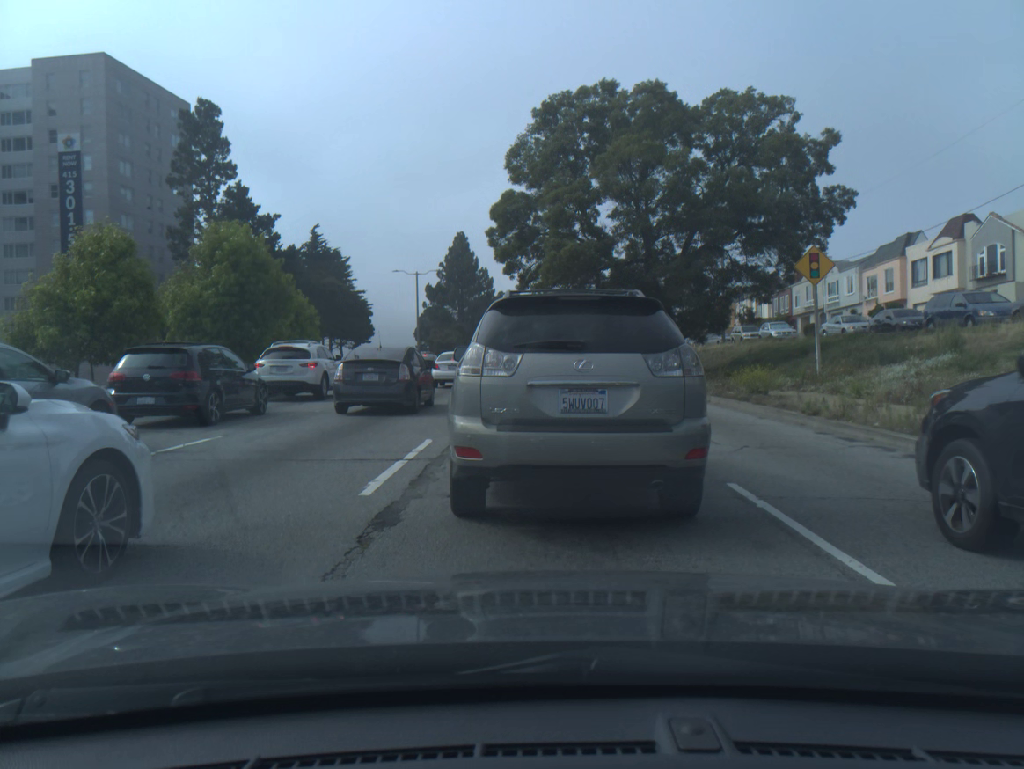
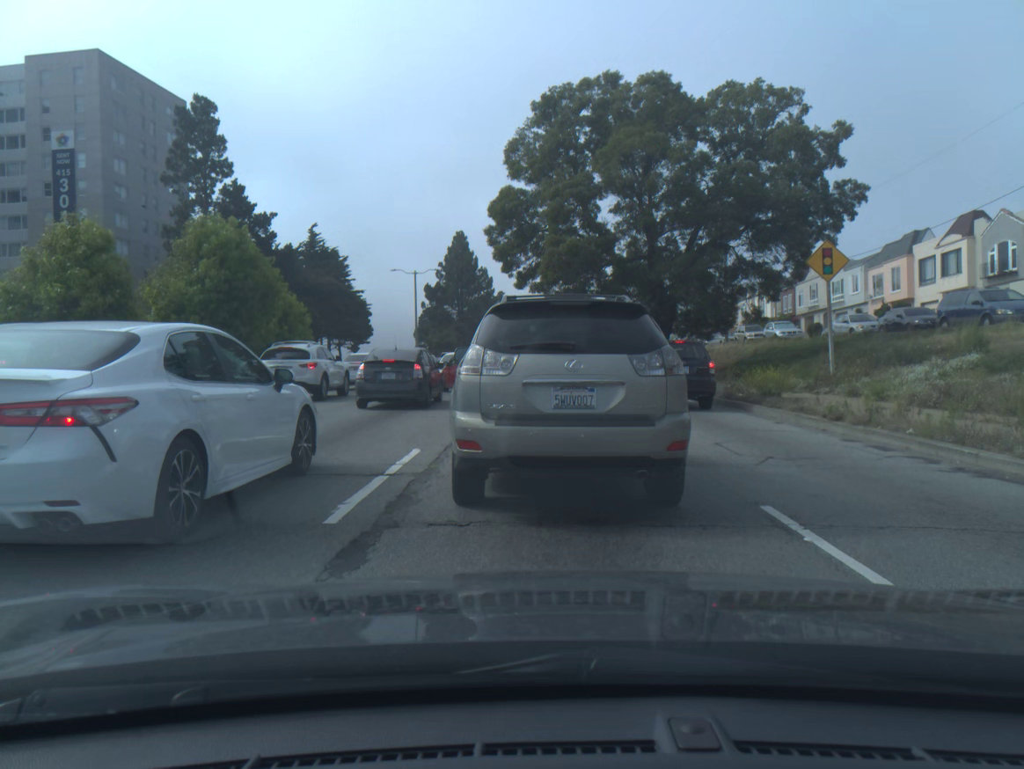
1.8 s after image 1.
(0.0, +1.1) m; 0°
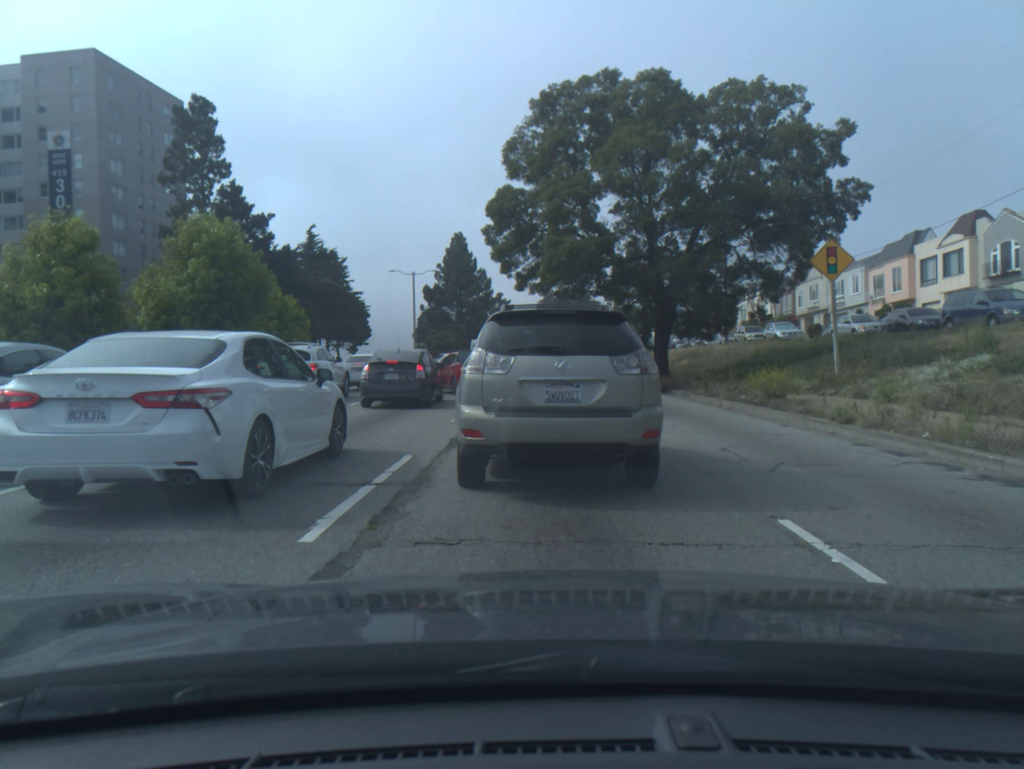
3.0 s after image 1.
(0.0, +0.5) m; 0°
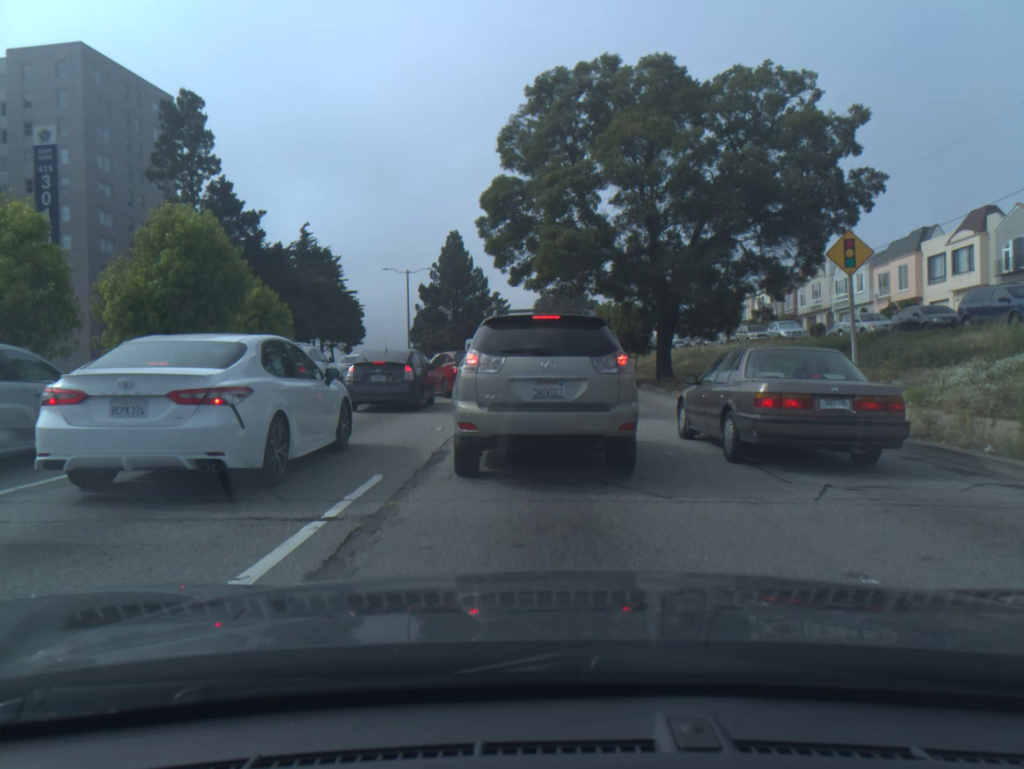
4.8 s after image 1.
(0.0, +1.5) m; 0°
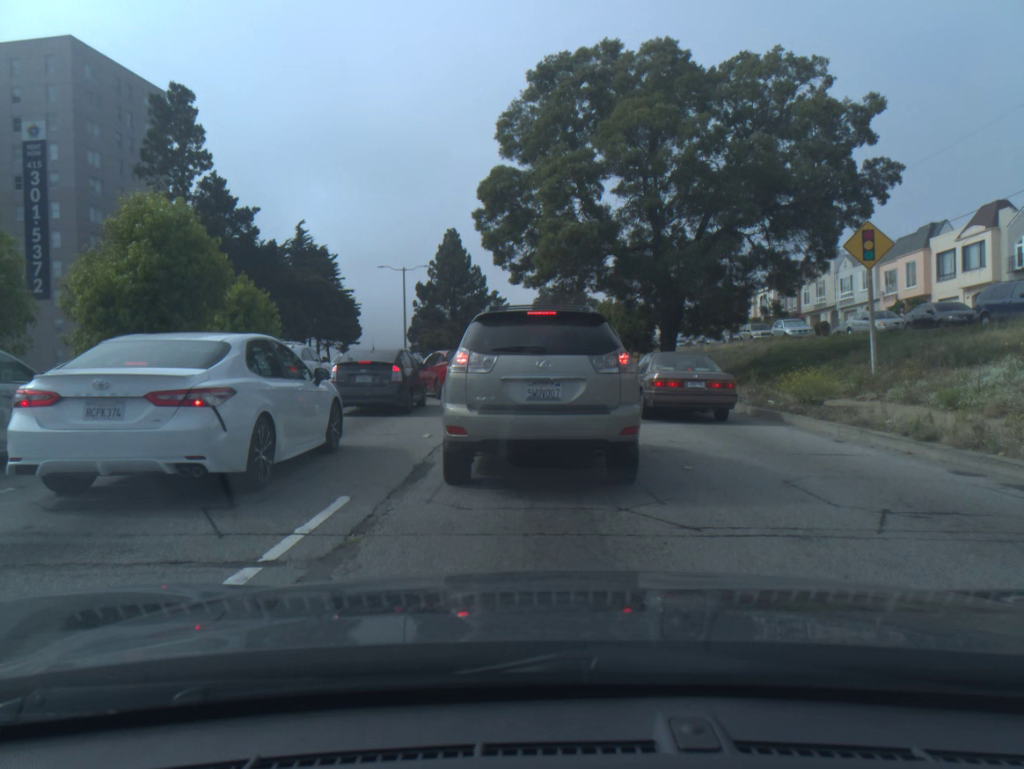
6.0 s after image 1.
(0.0, +1.3) m; 0°
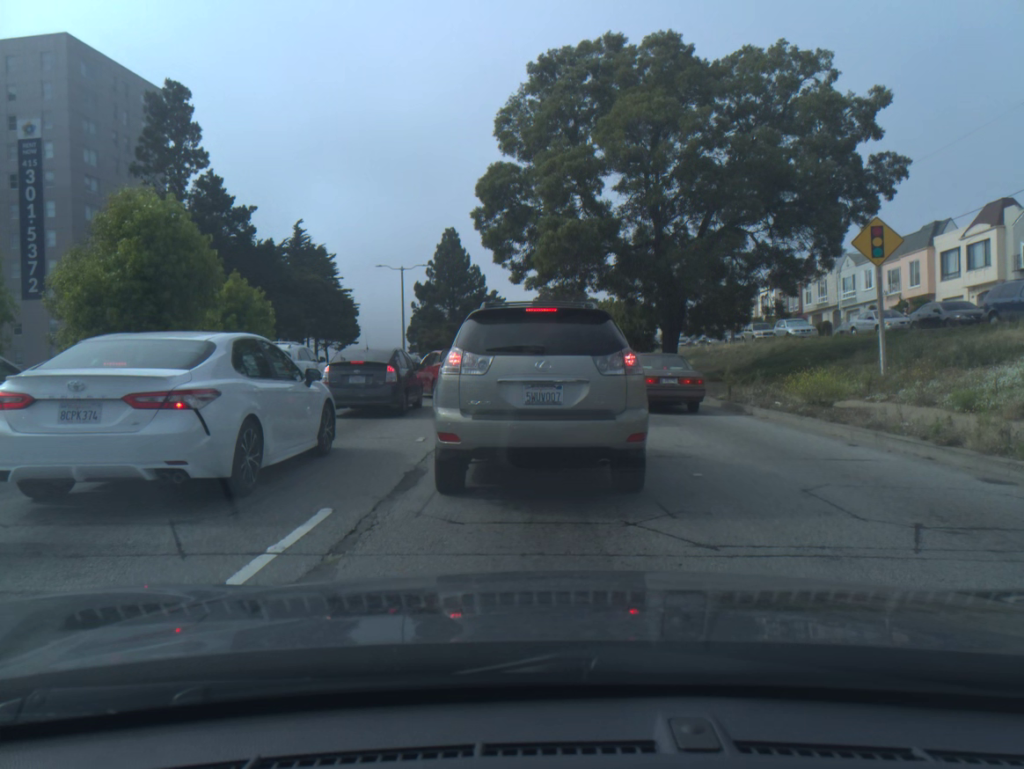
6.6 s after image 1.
(0.0, +0.5) m; 0°
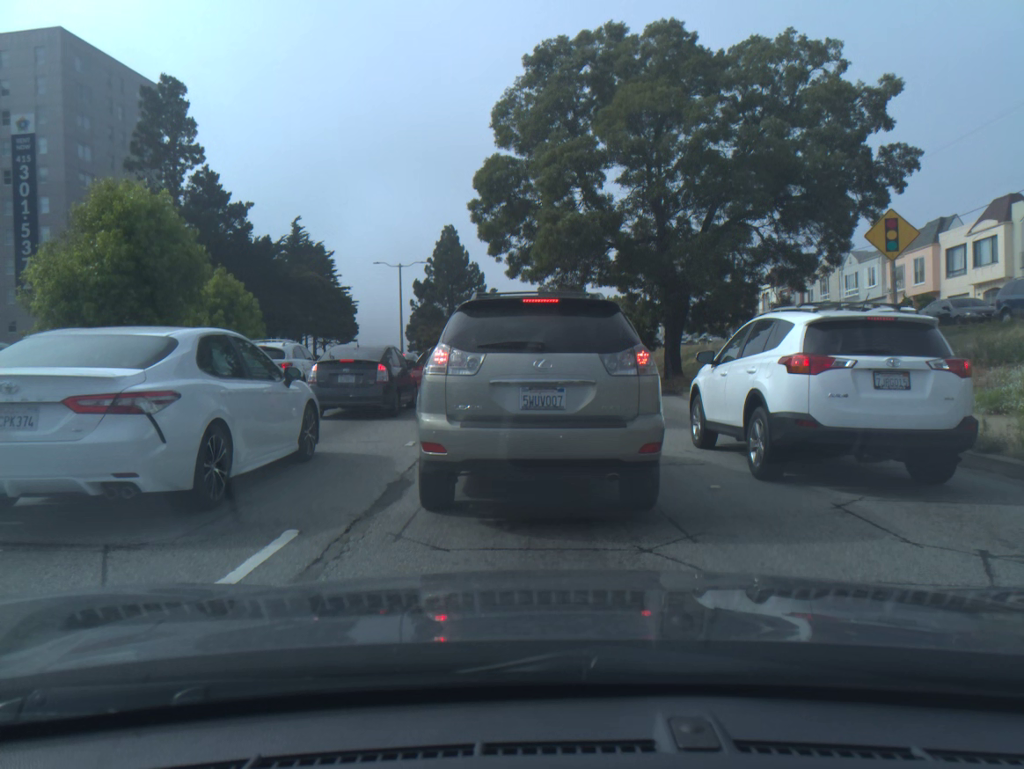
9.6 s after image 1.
(0.0, +0.8) m; 0°
